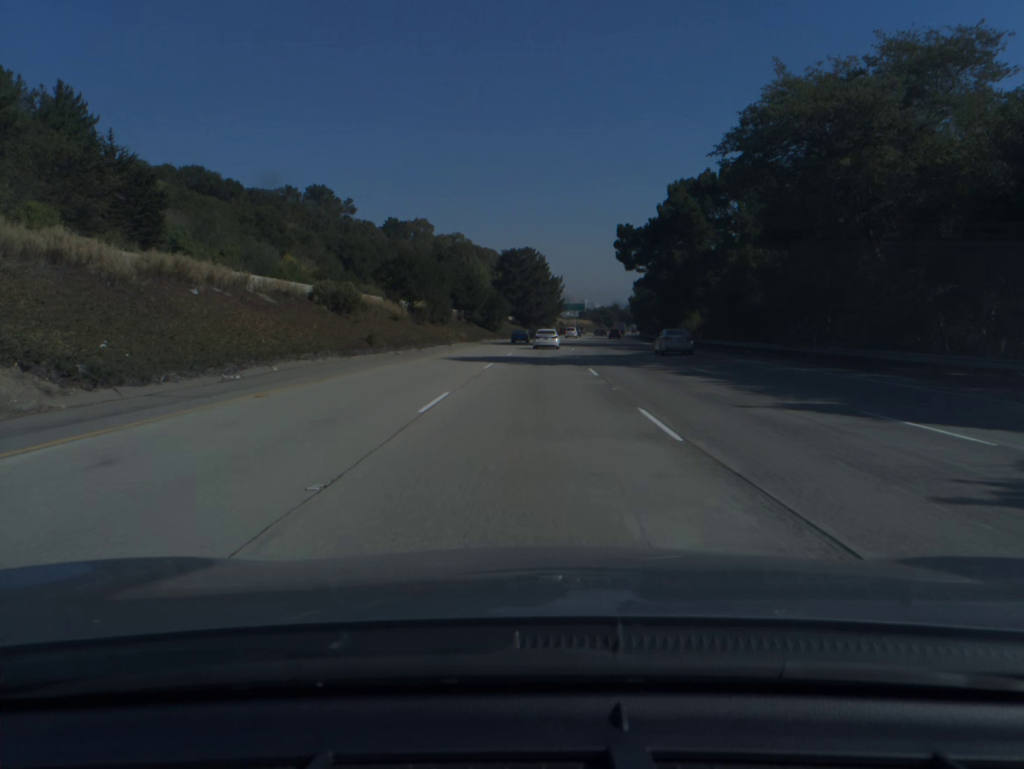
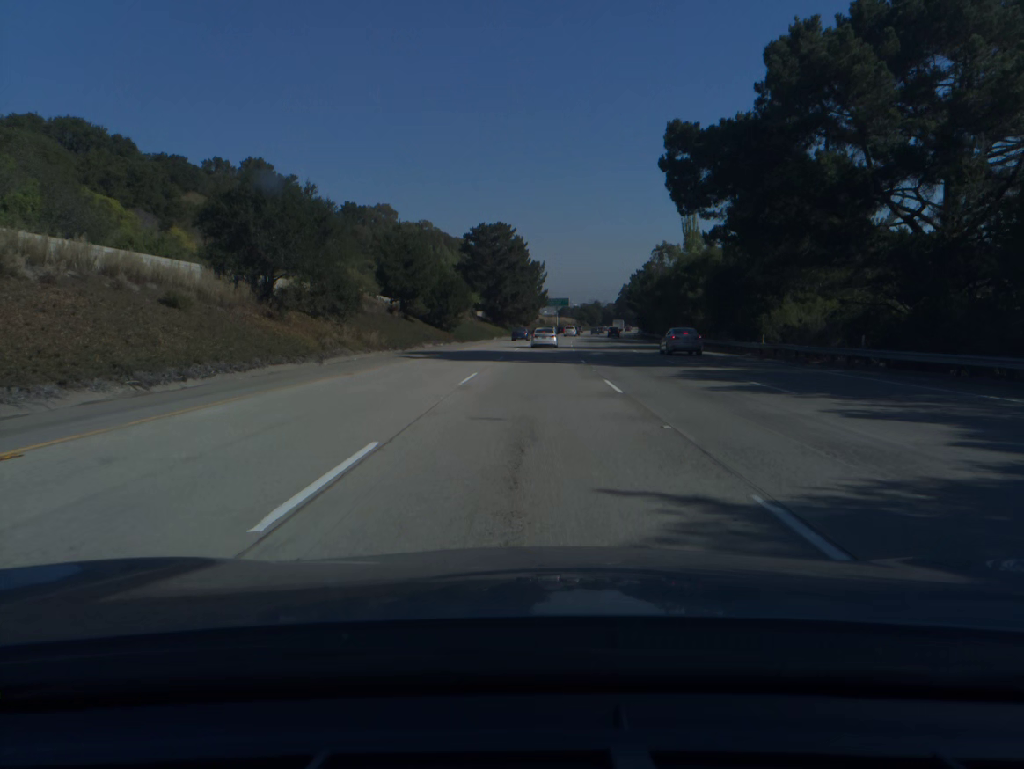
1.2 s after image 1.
(+0.5, +36.7) m; +2°
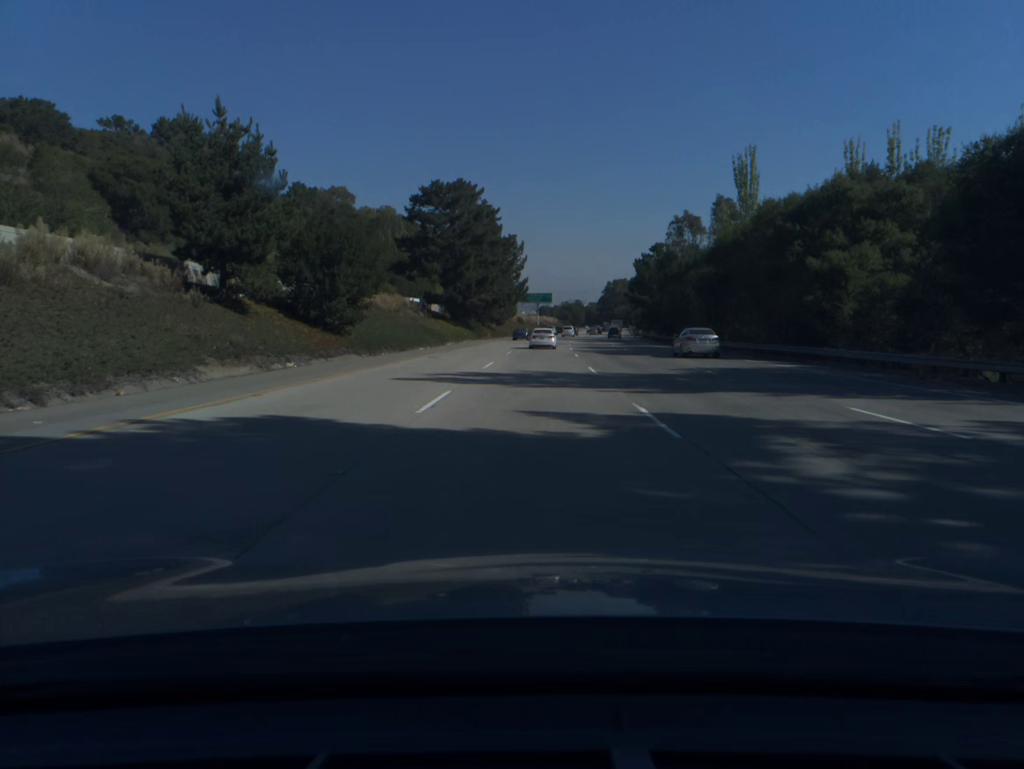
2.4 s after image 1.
(+0.5, +36.3) m; +2°
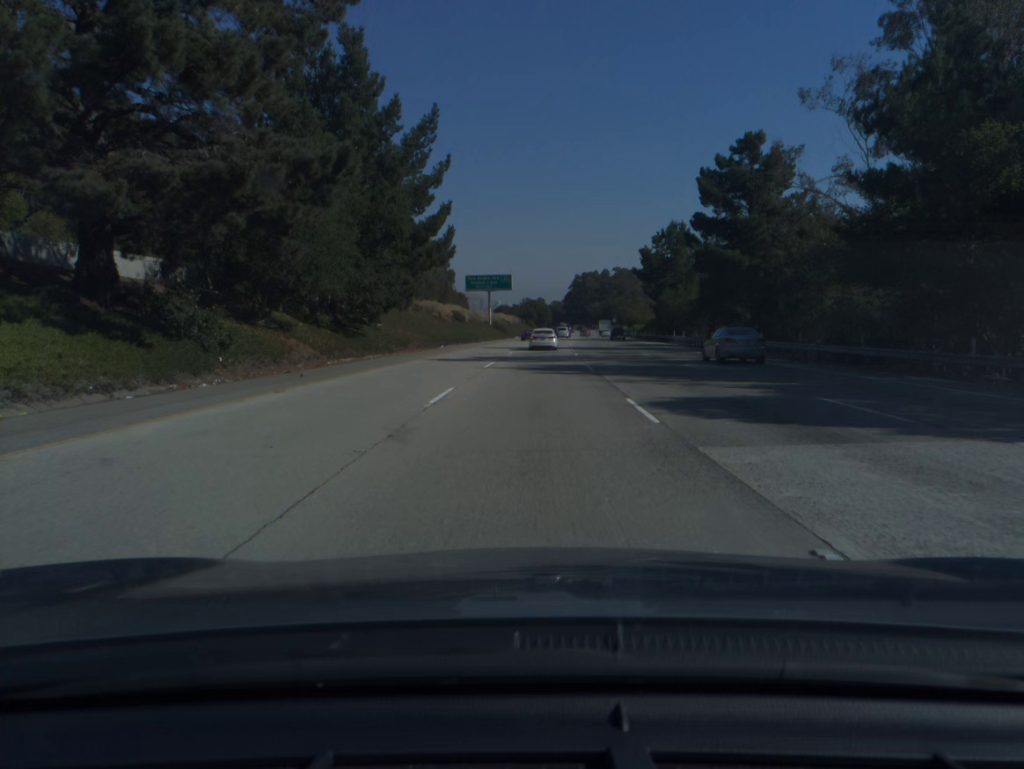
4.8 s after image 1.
(+1.9, +71.6) m; +3°
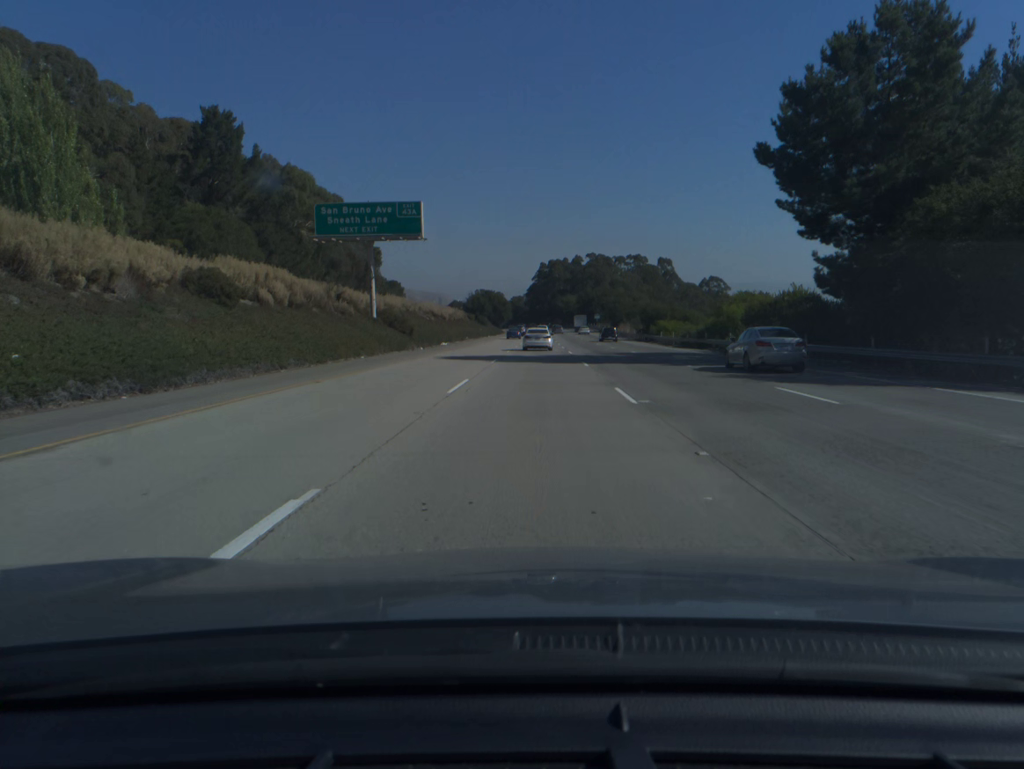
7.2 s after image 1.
(+1.7, +70.1) m; +3°
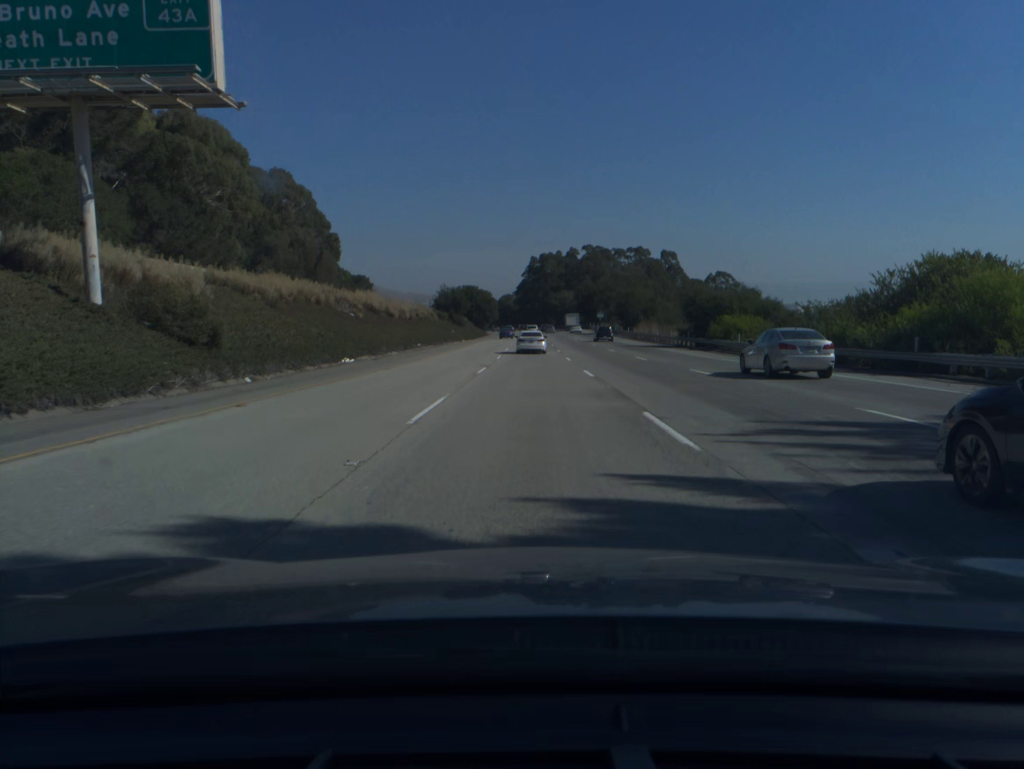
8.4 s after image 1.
(+0.3, +34.5) m; +1°
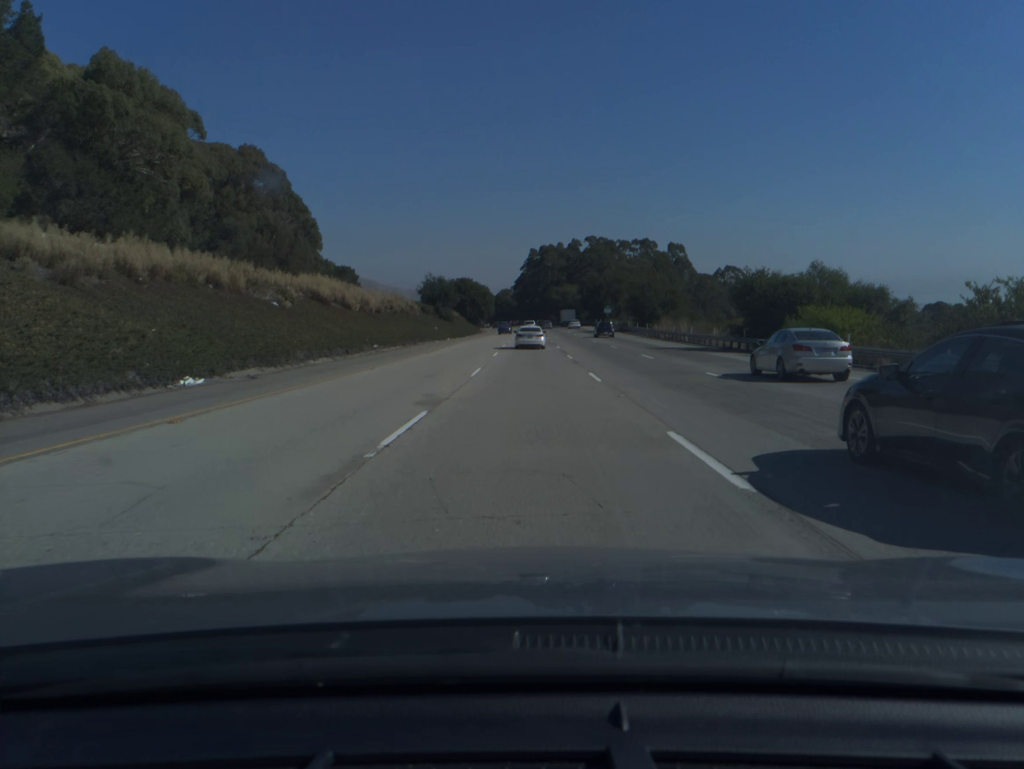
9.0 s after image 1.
(0.0, +17.1) m; 0°
